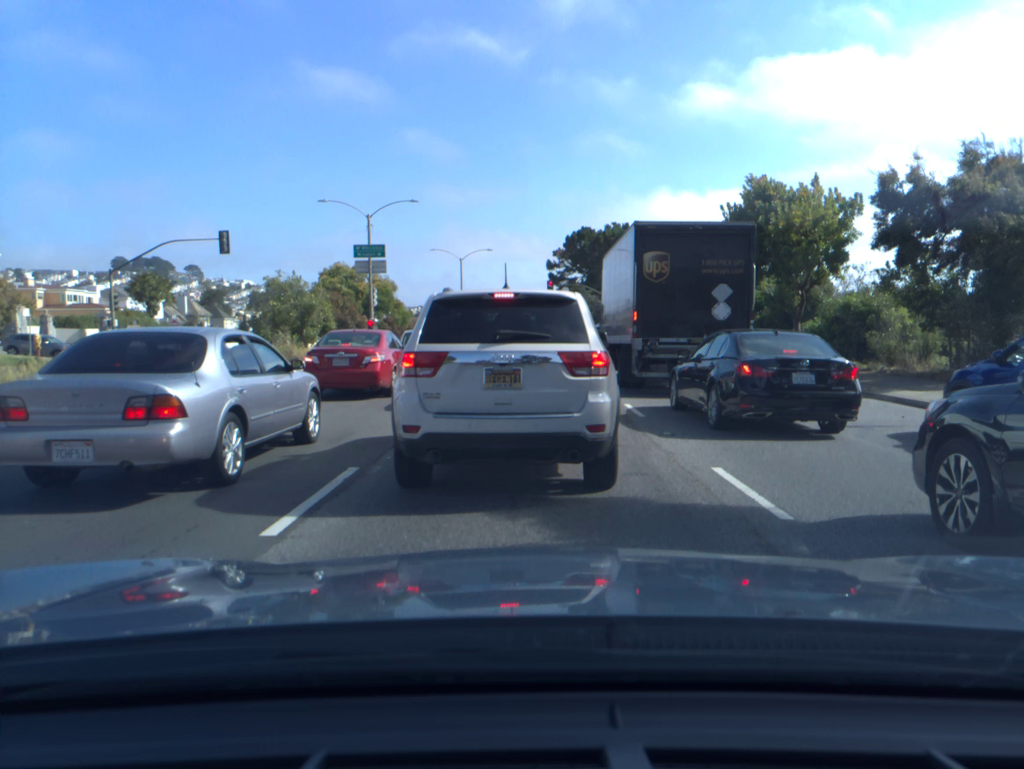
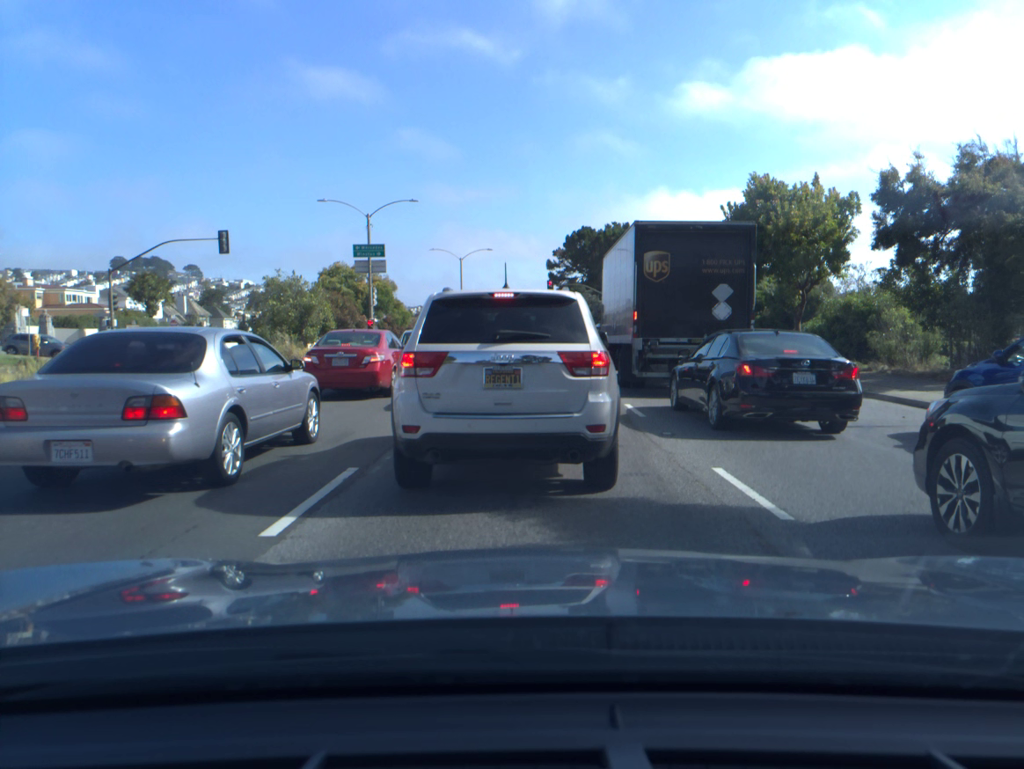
(0.0, 0.0) m; 0°
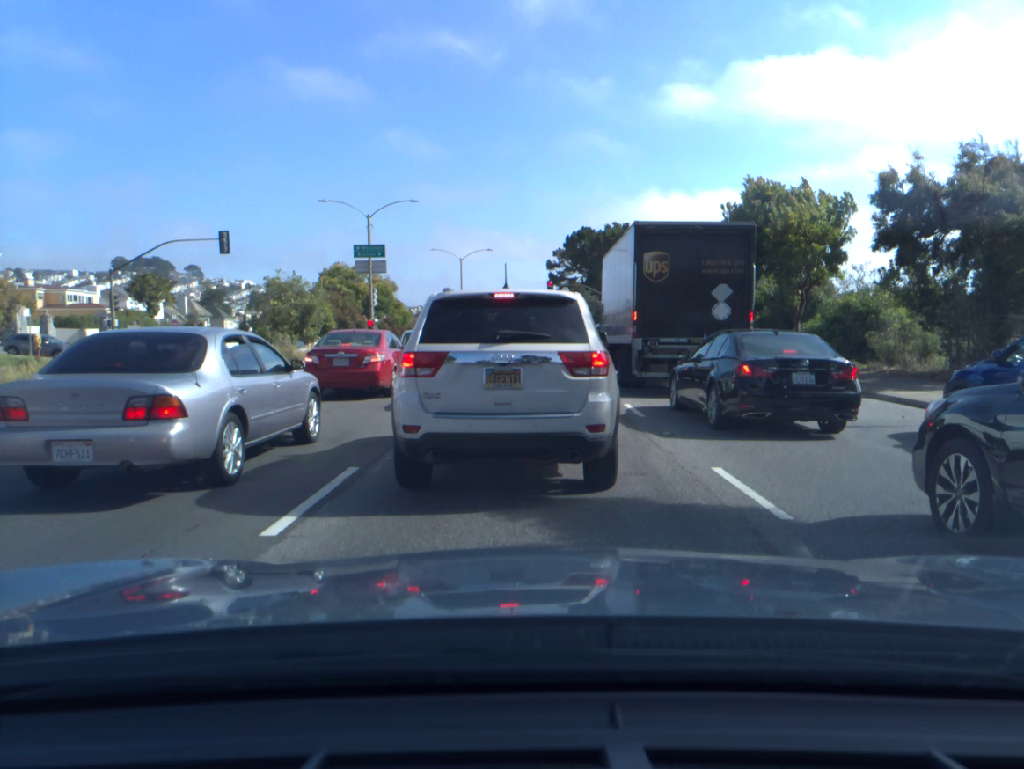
(0.0, 0.0) m; 0°
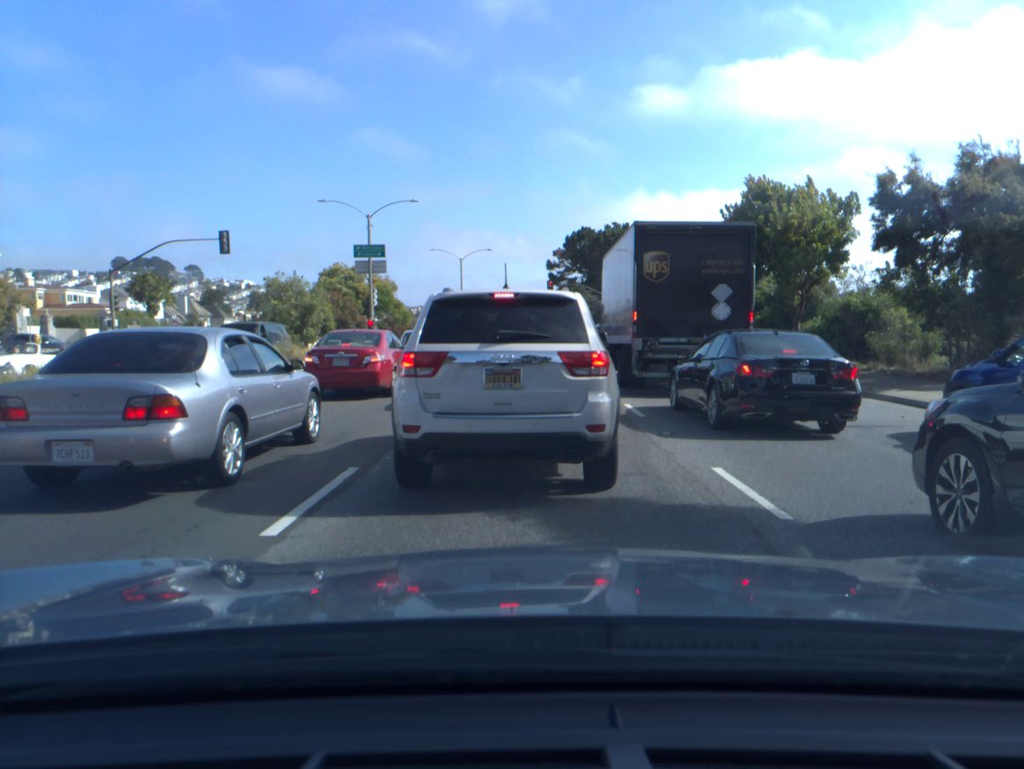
(0.0, 0.0) m; 0°
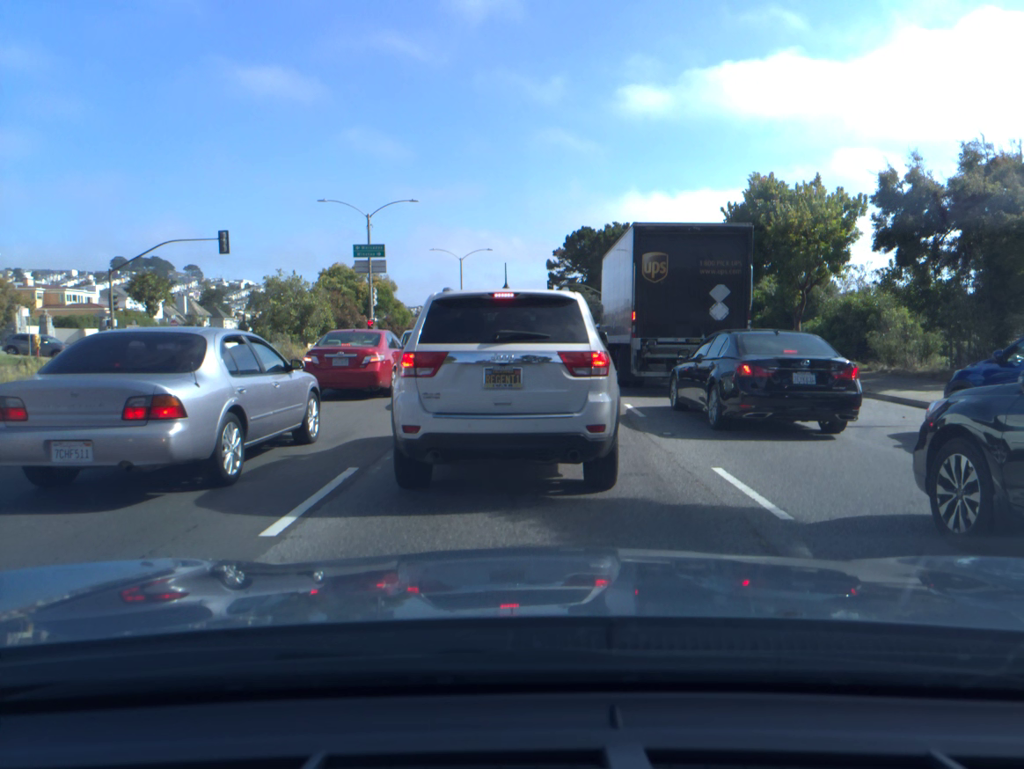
(0.0, 0.0) m; 0°
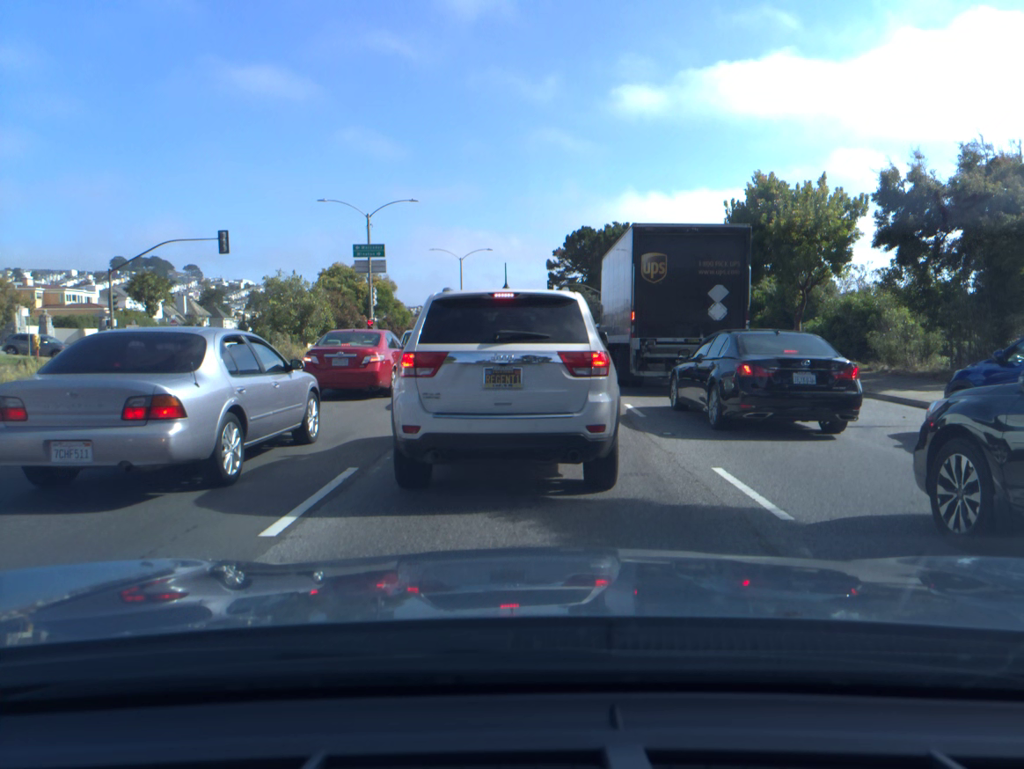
(0.0, 0.0) m; 0°
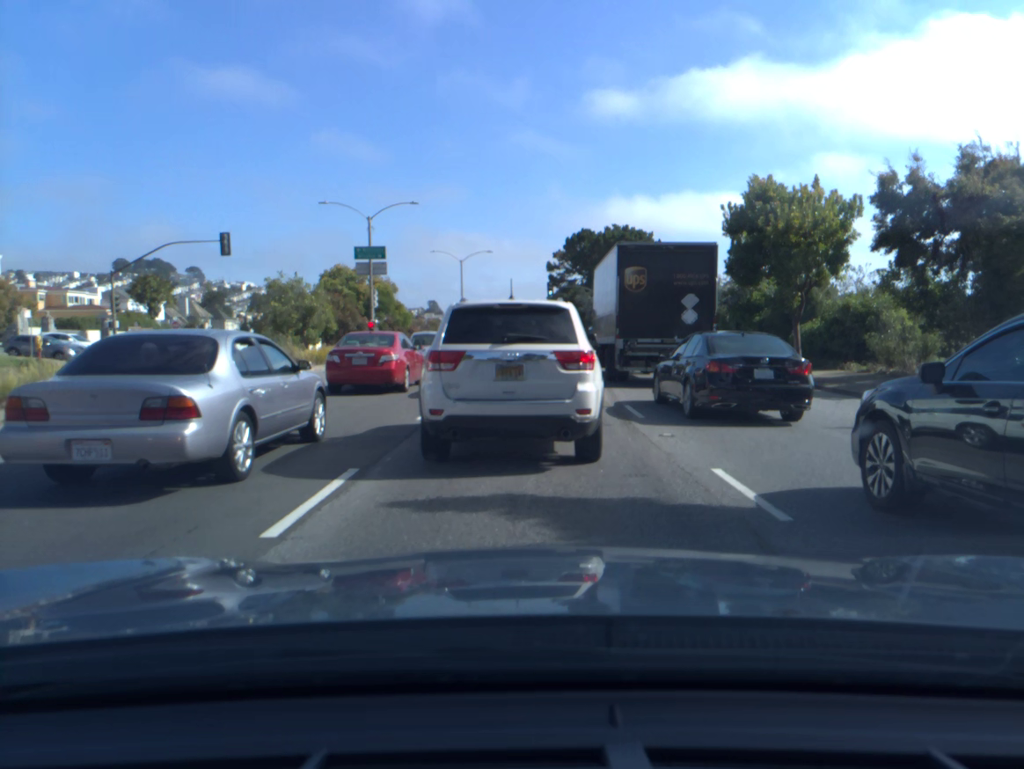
(0.0, 0.0) m; +1°
